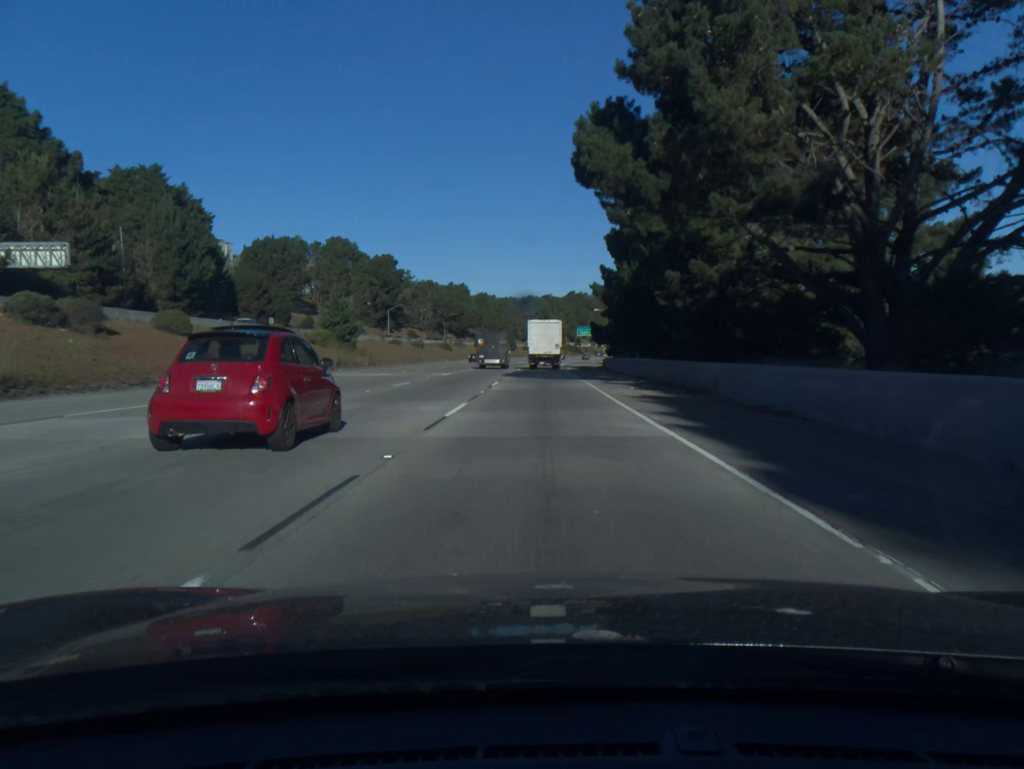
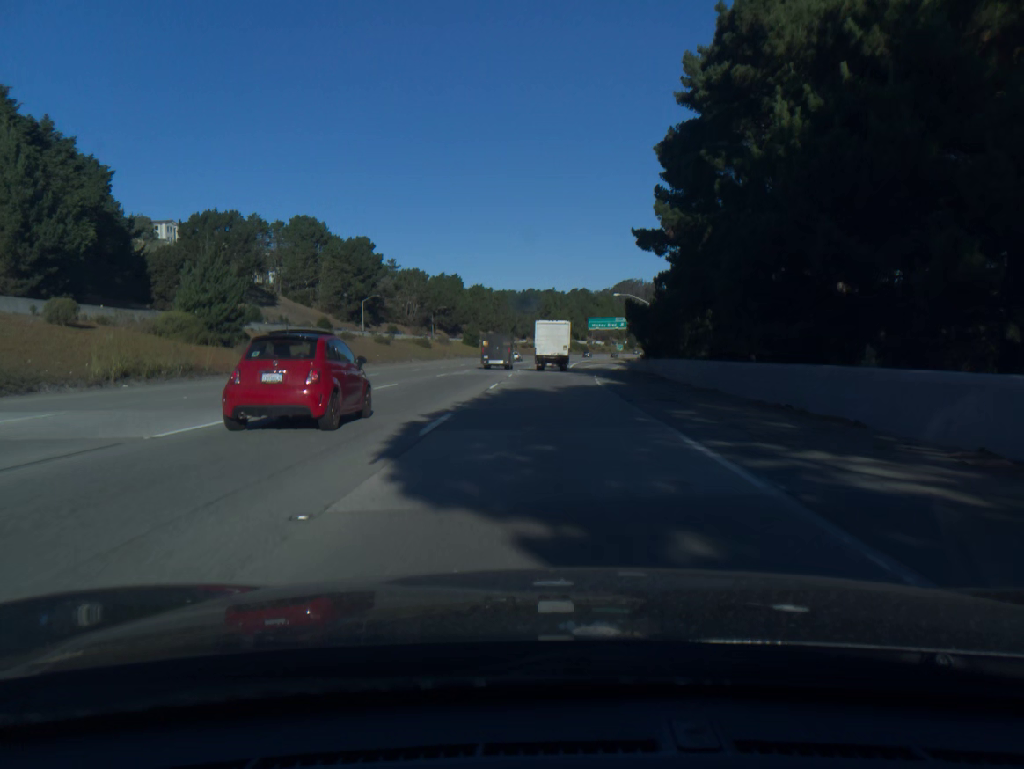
(0.0, +33.1) m; 0°
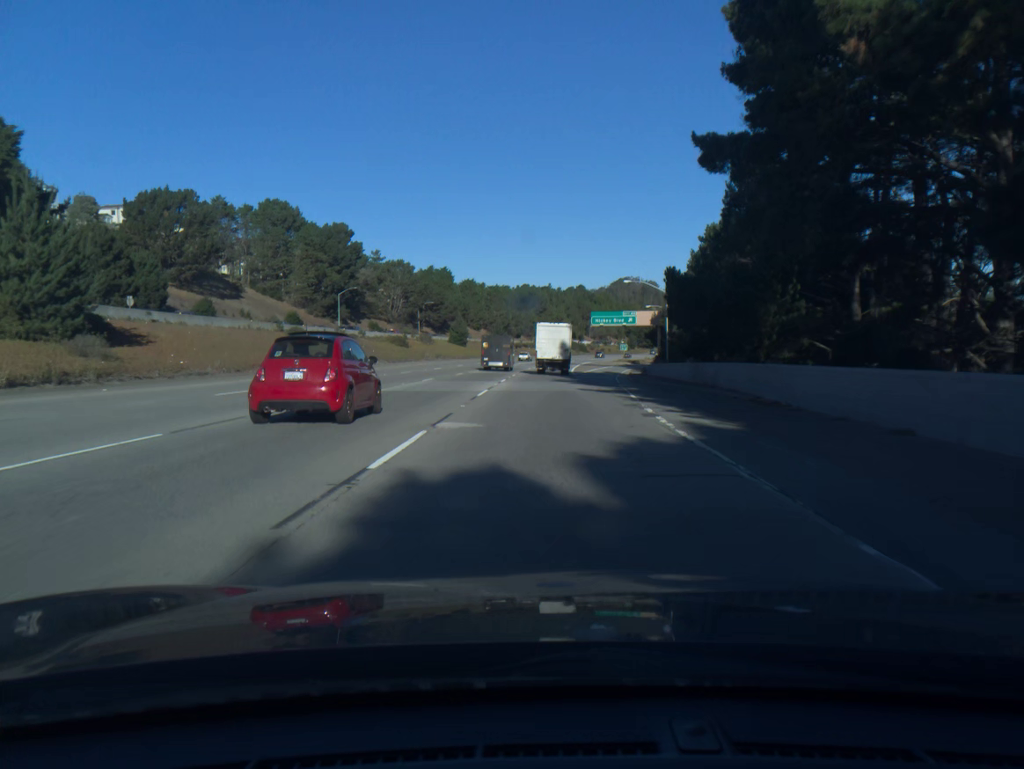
(0.0, +17.8) m; 0°
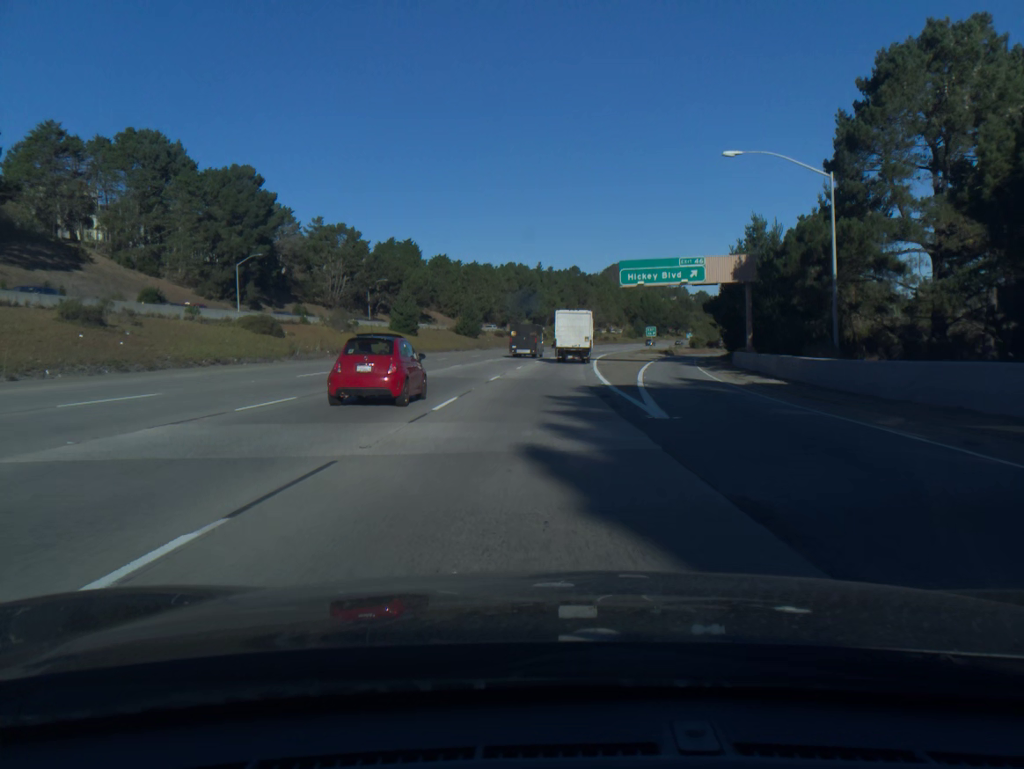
(+0.3, +50.6) m; +1°
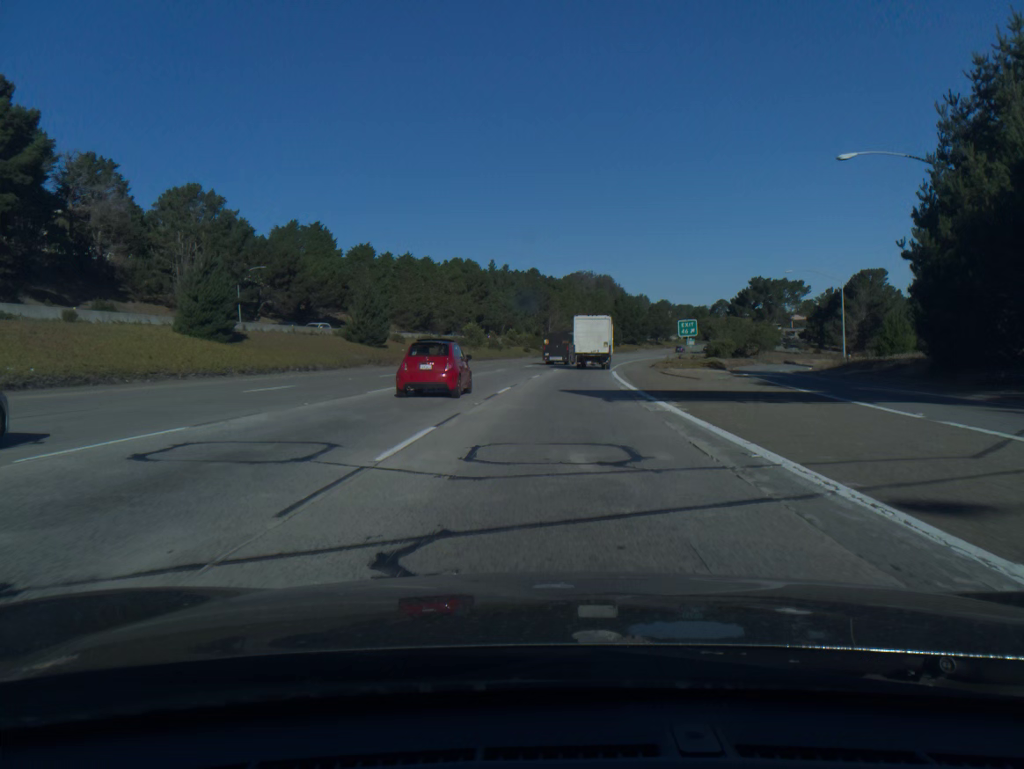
(+0.8, +50.3) m; +3°
